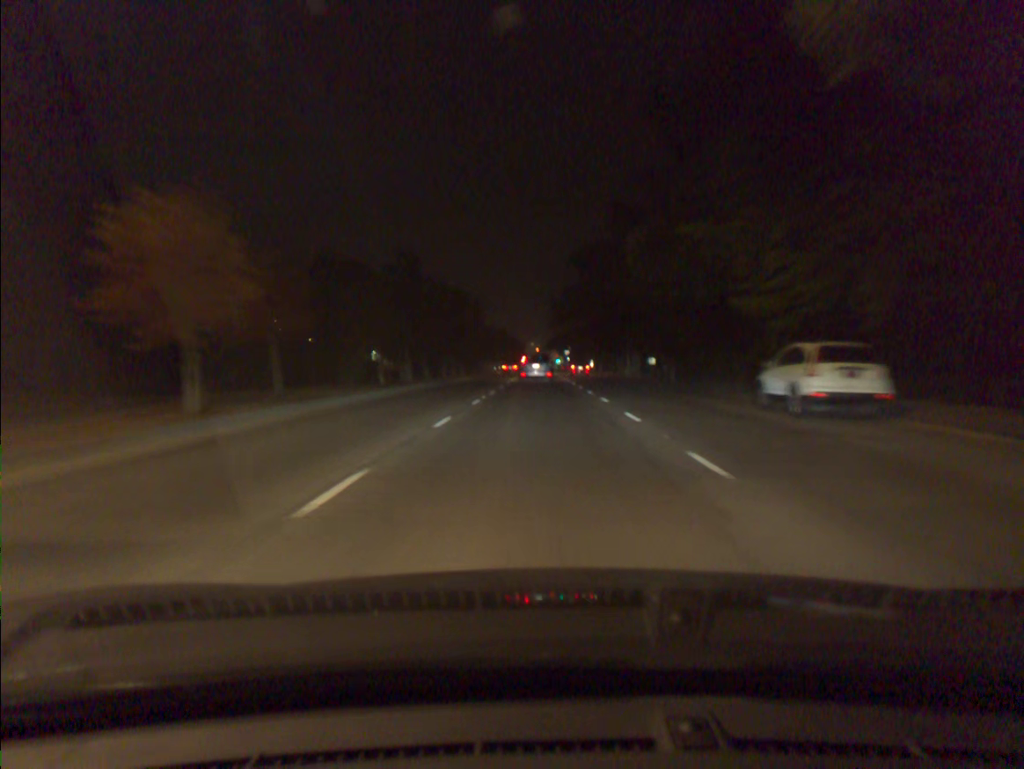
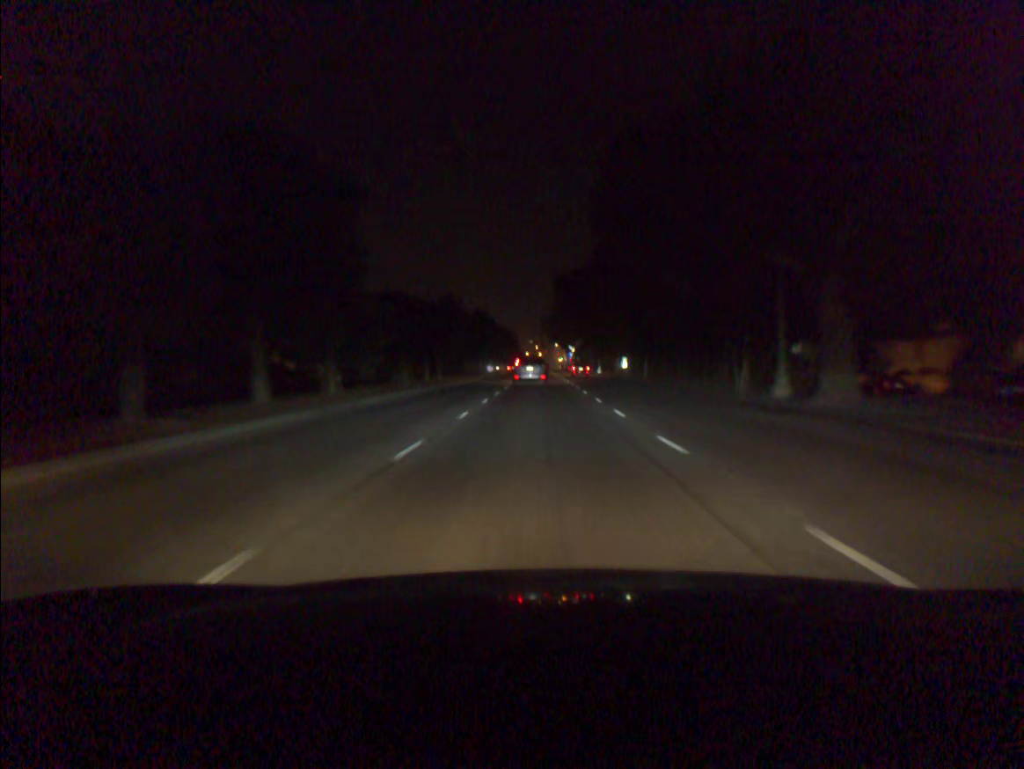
(+0.1, +47.0) m; 0°
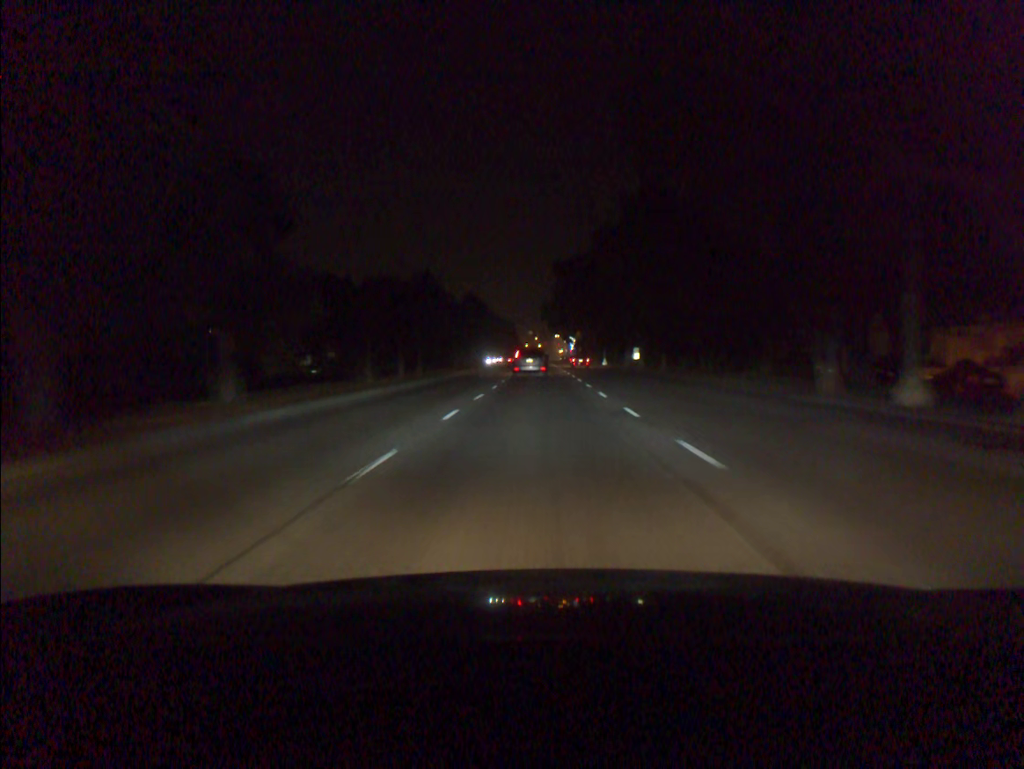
(0.0, +9.6) m; 0°
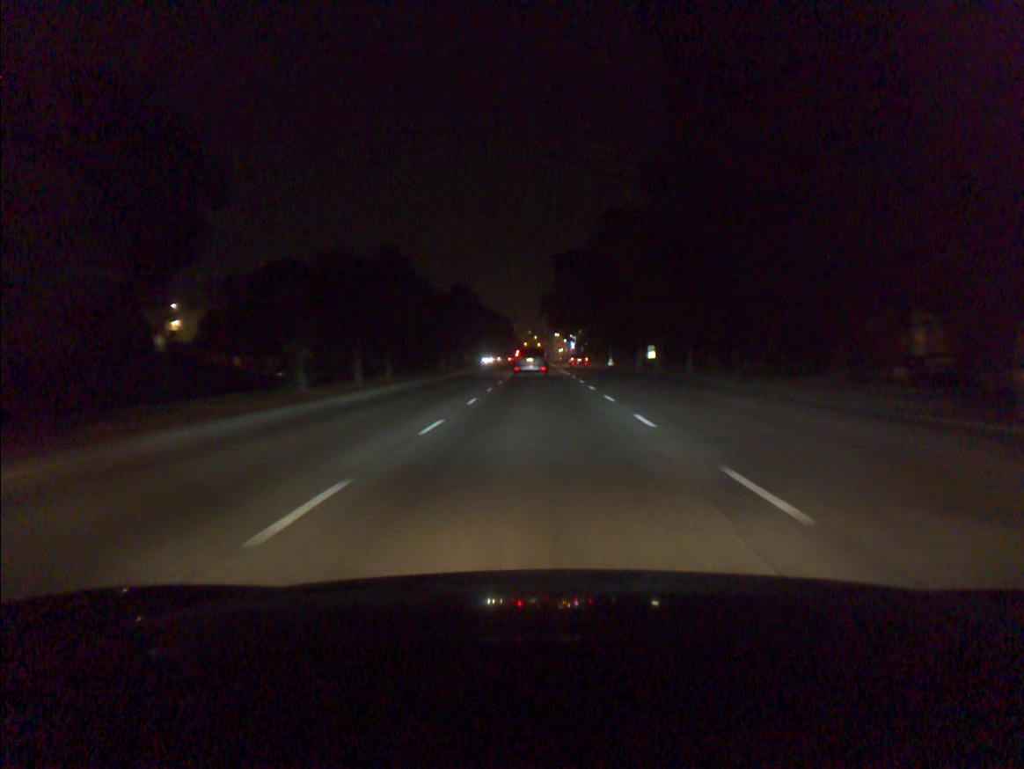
(0.0, +9.5) m; 0°
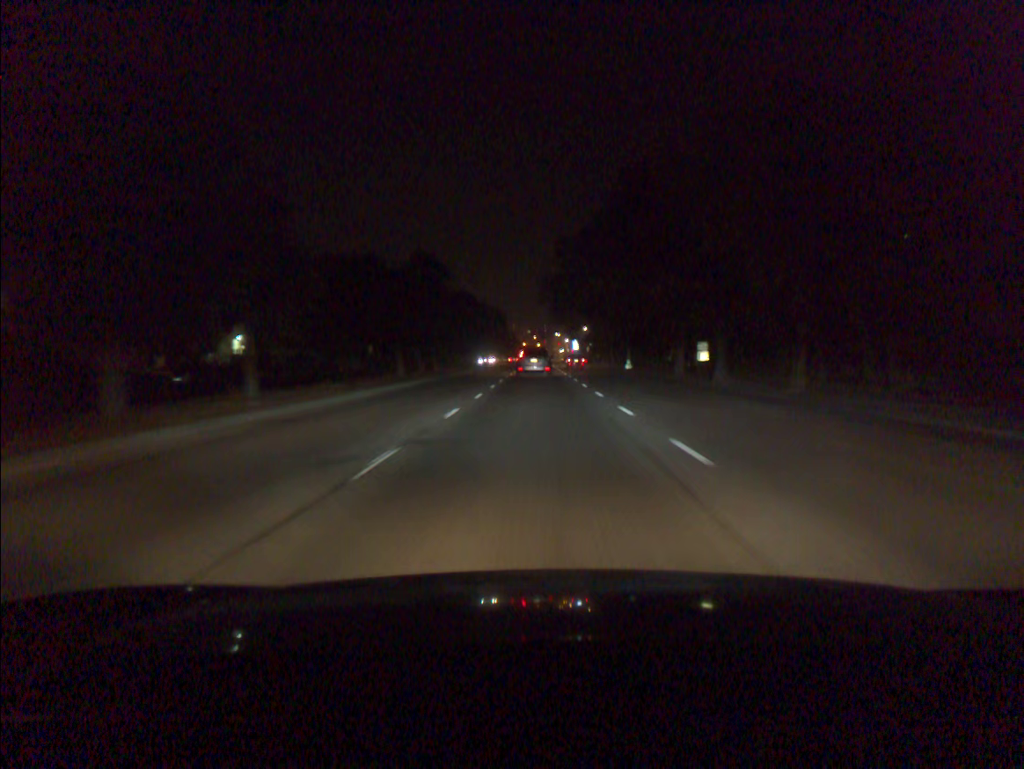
(0.0, +18.9) m; 0°
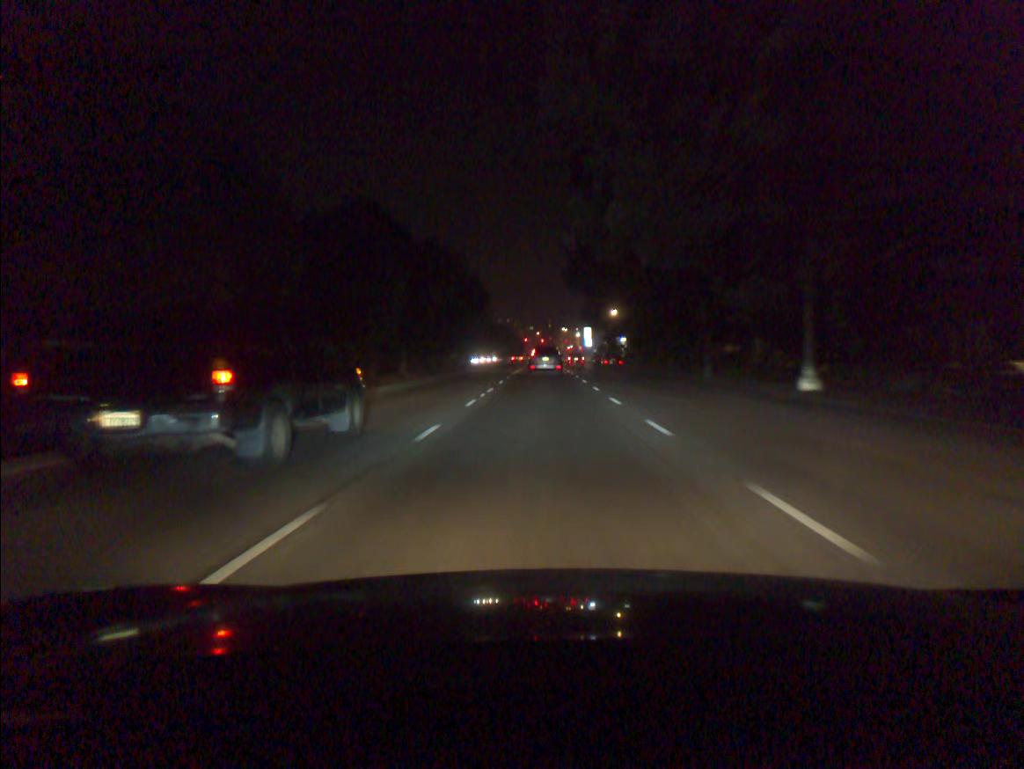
(-0.2, +47.3) m; 0°
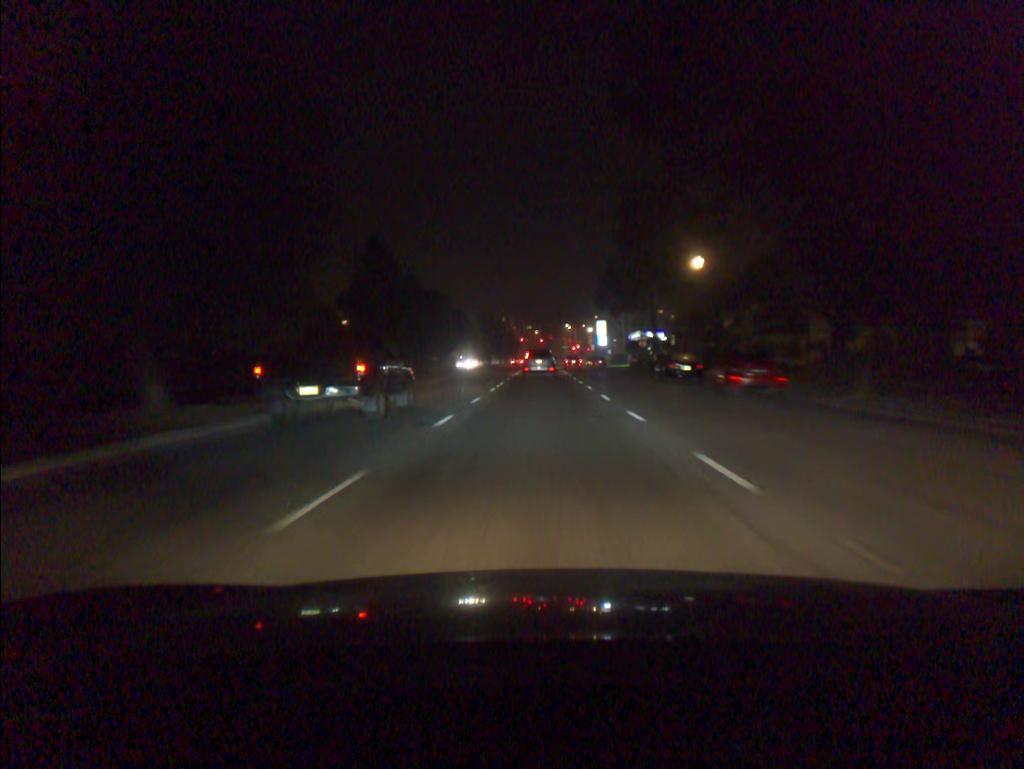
(+0.3, +48.6) m; 0°
